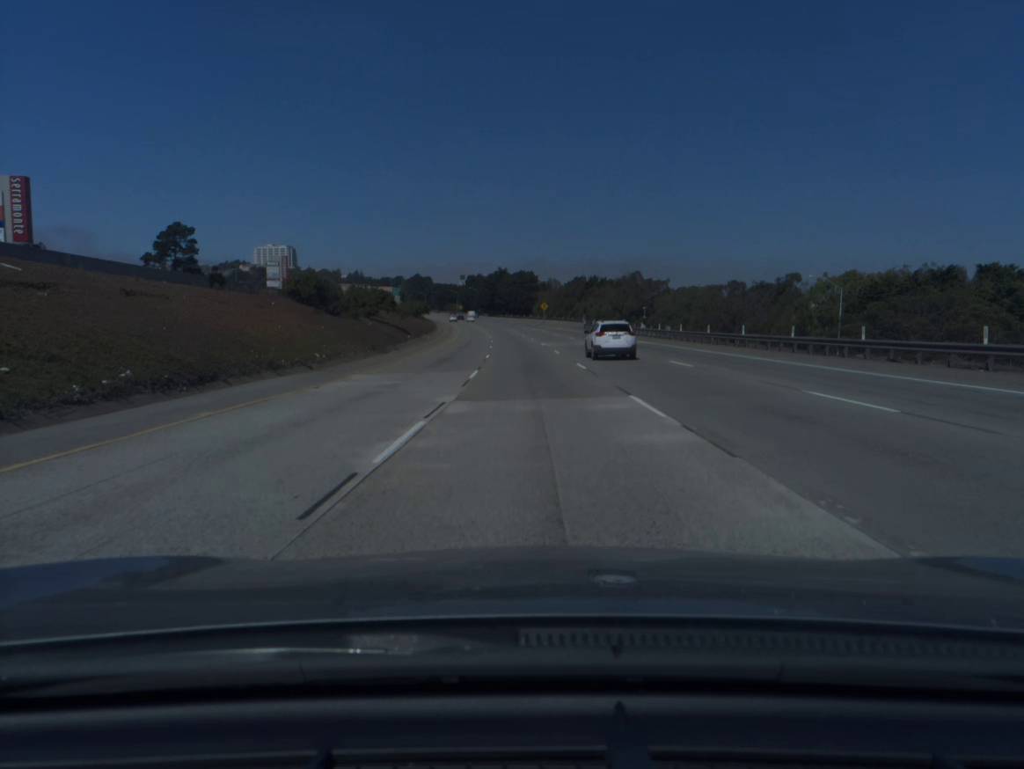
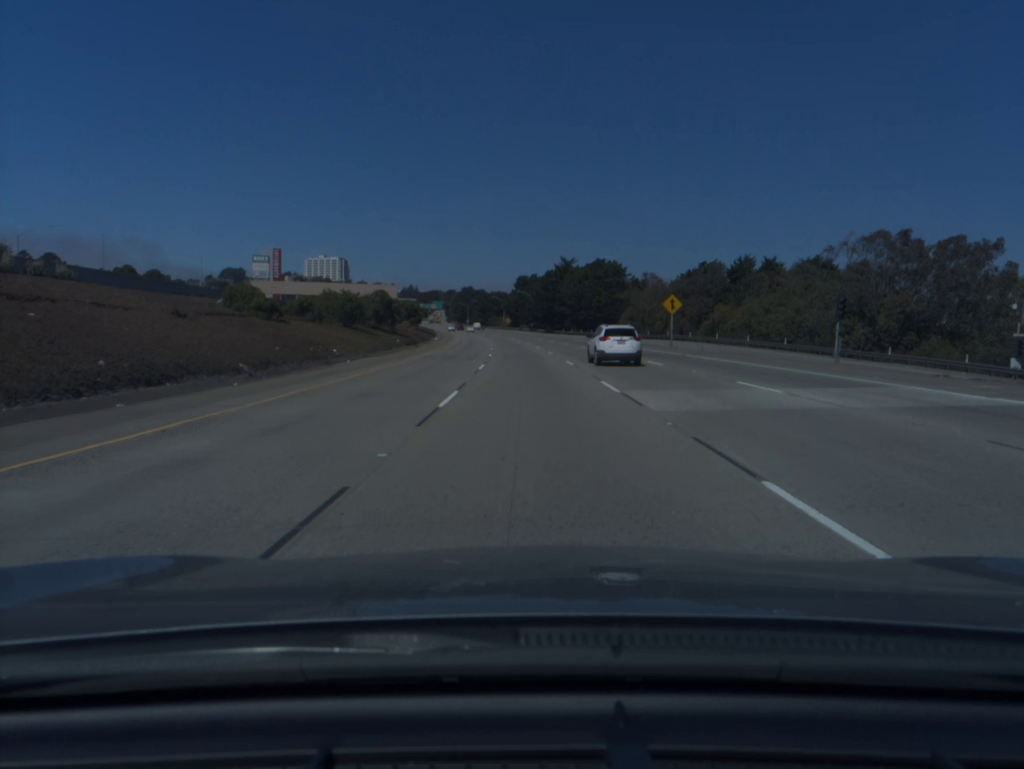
(-3.9, +96.0) m; -5°
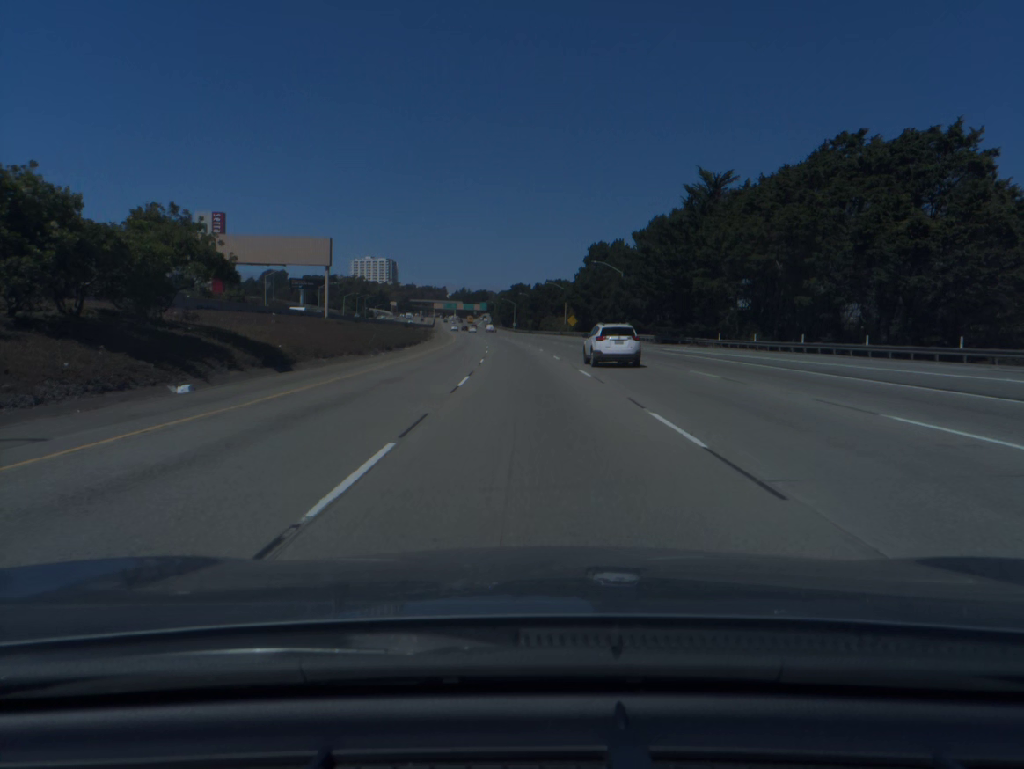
(-3.6, +96.3) m; -4°
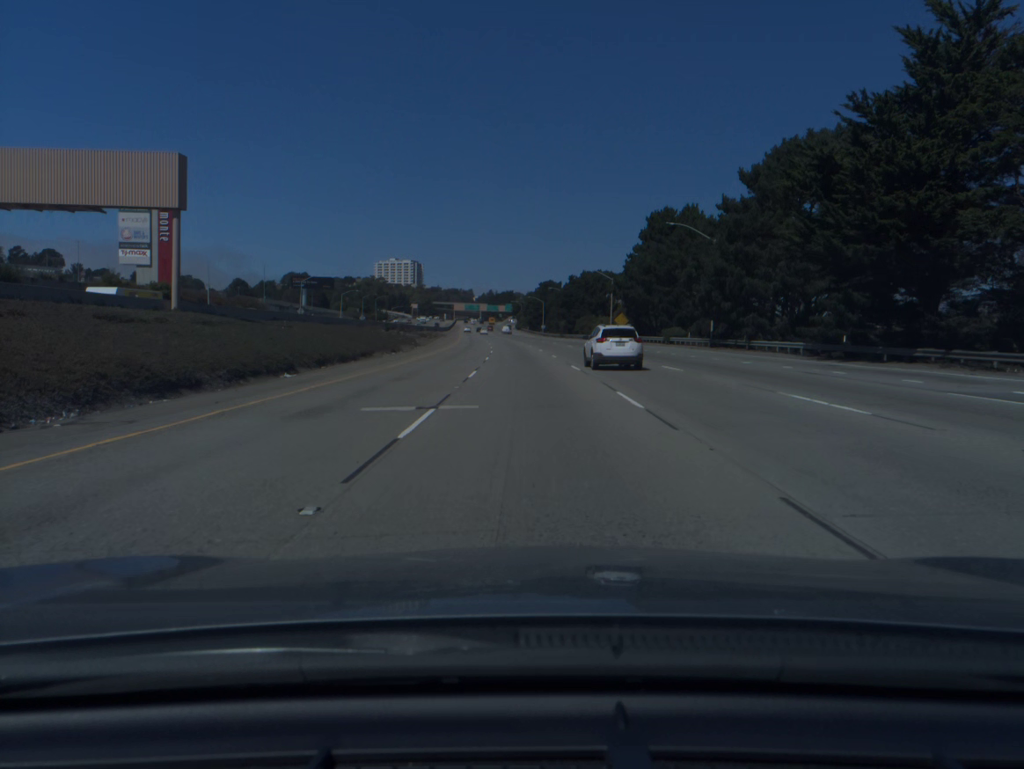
(-0.7, +38.8) m; -2°
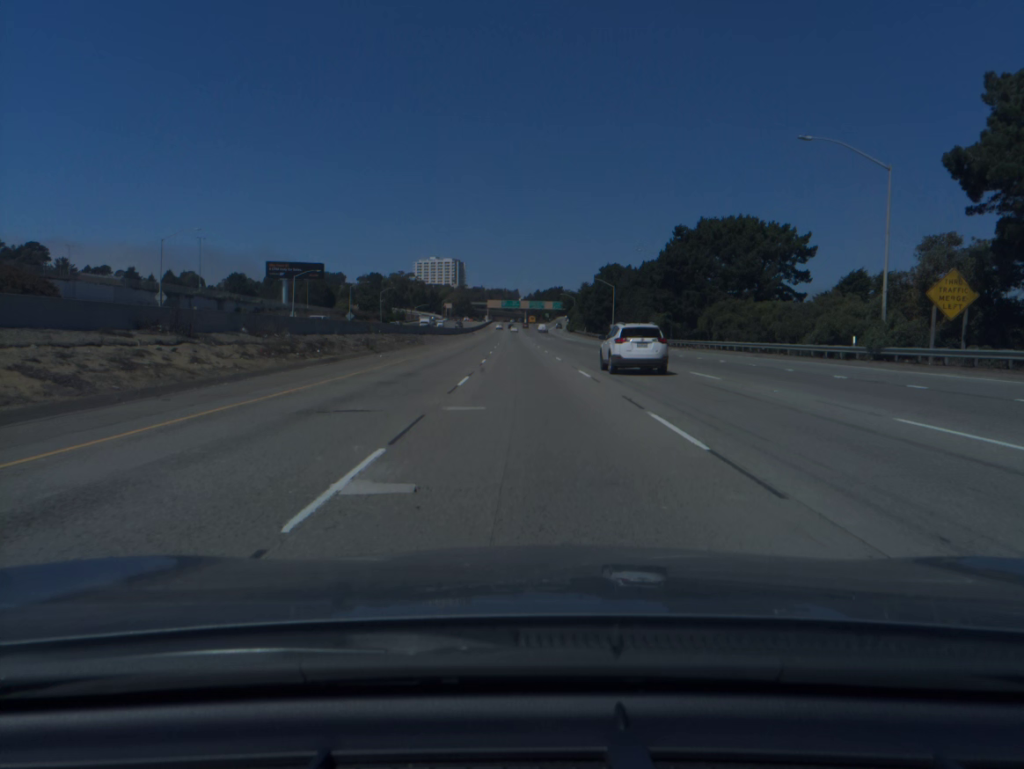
(-2.4, +77.9) m; -4°
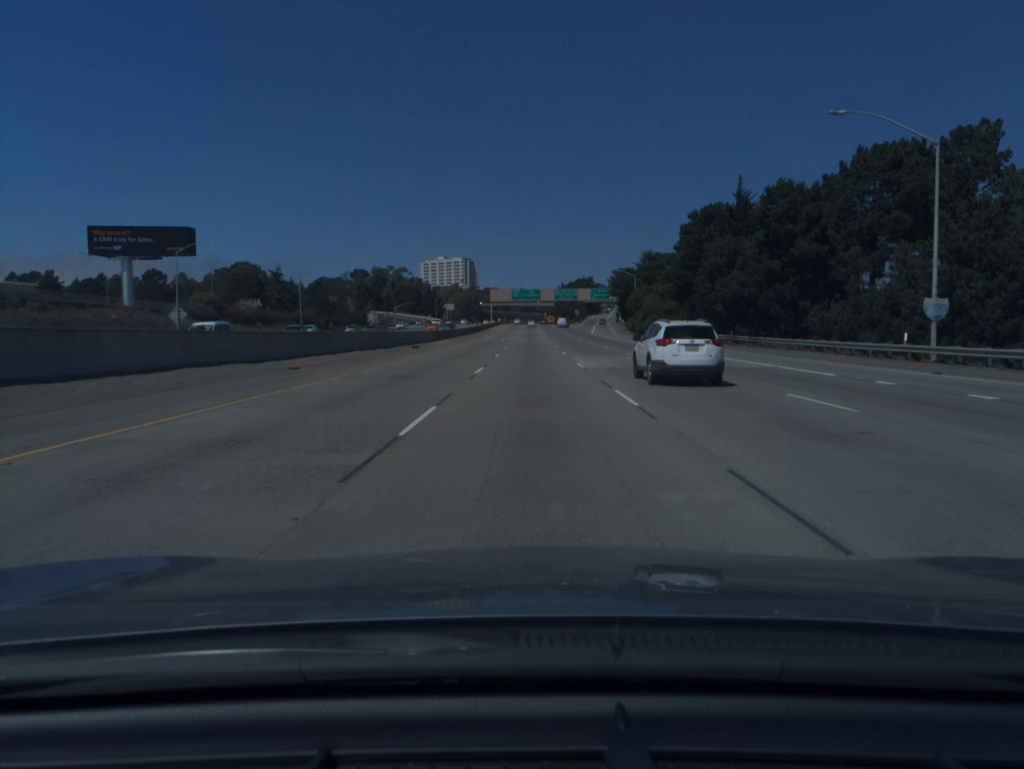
(-2.1, +97.1) m; -1°
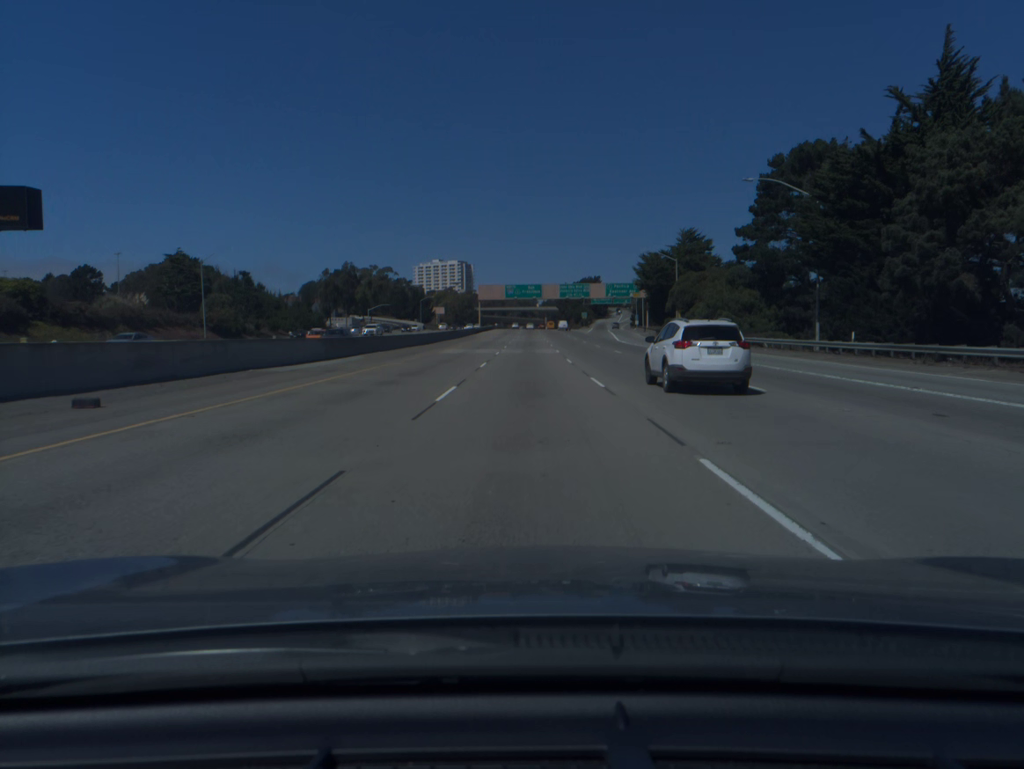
(+0.1, +38.8) m; 0°
